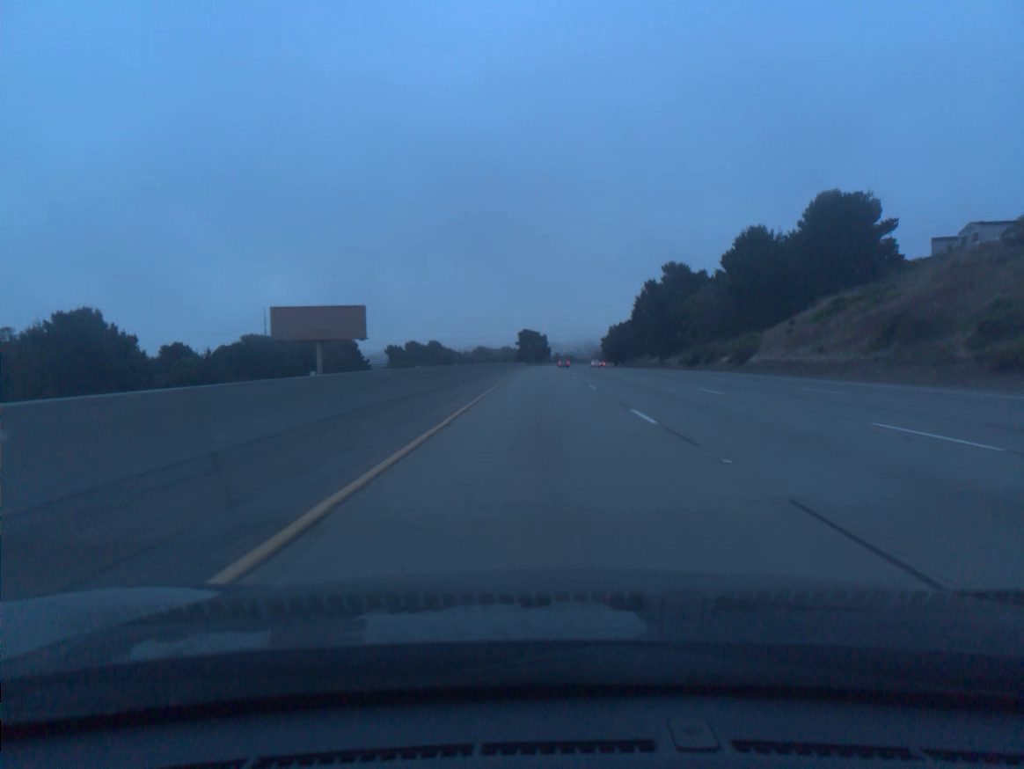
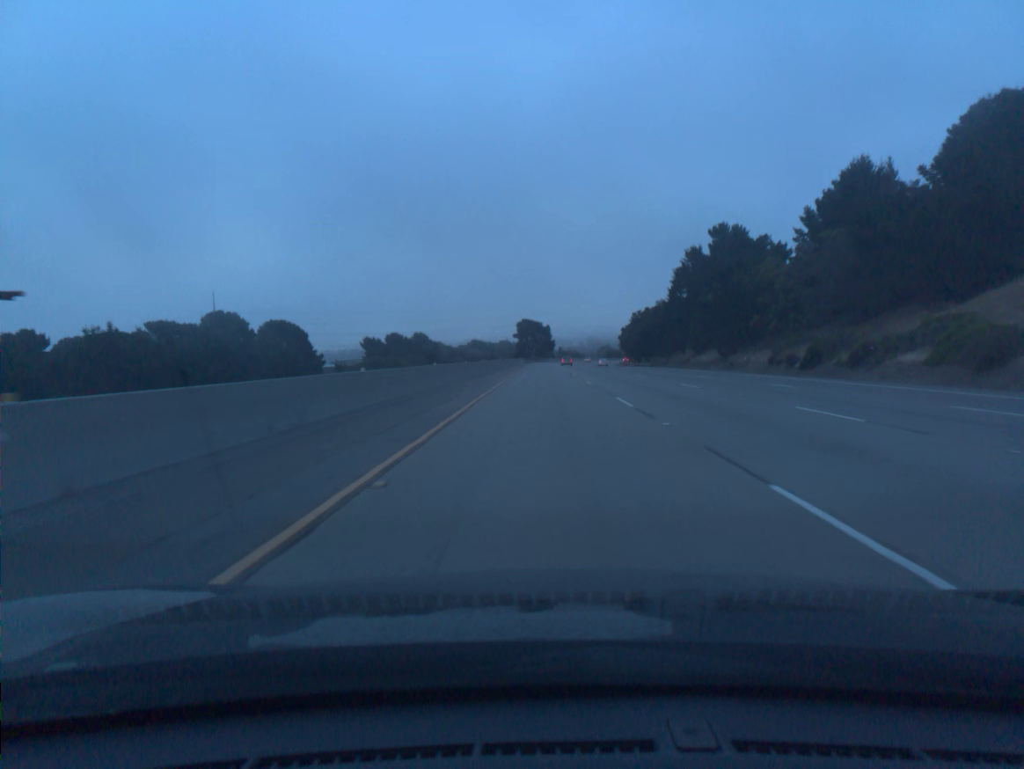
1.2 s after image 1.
(-0.1, +39.5) m; 0°
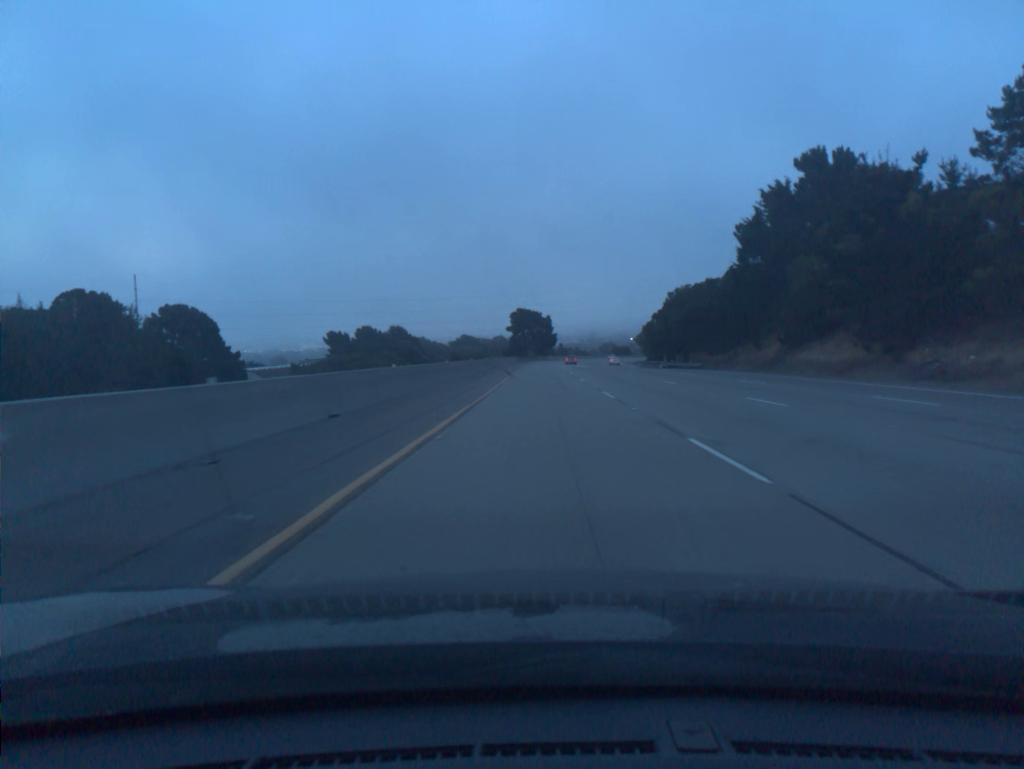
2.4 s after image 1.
(+0.1, +39.6) m; 0°
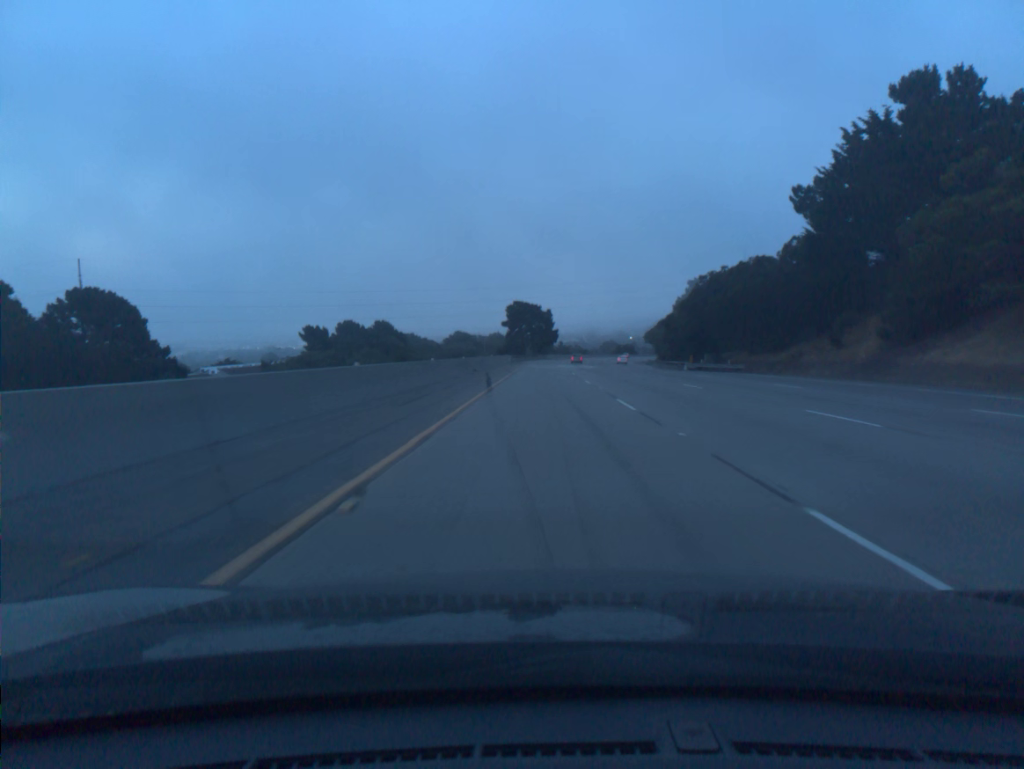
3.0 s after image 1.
(0.0, +19.8) m; 0°
